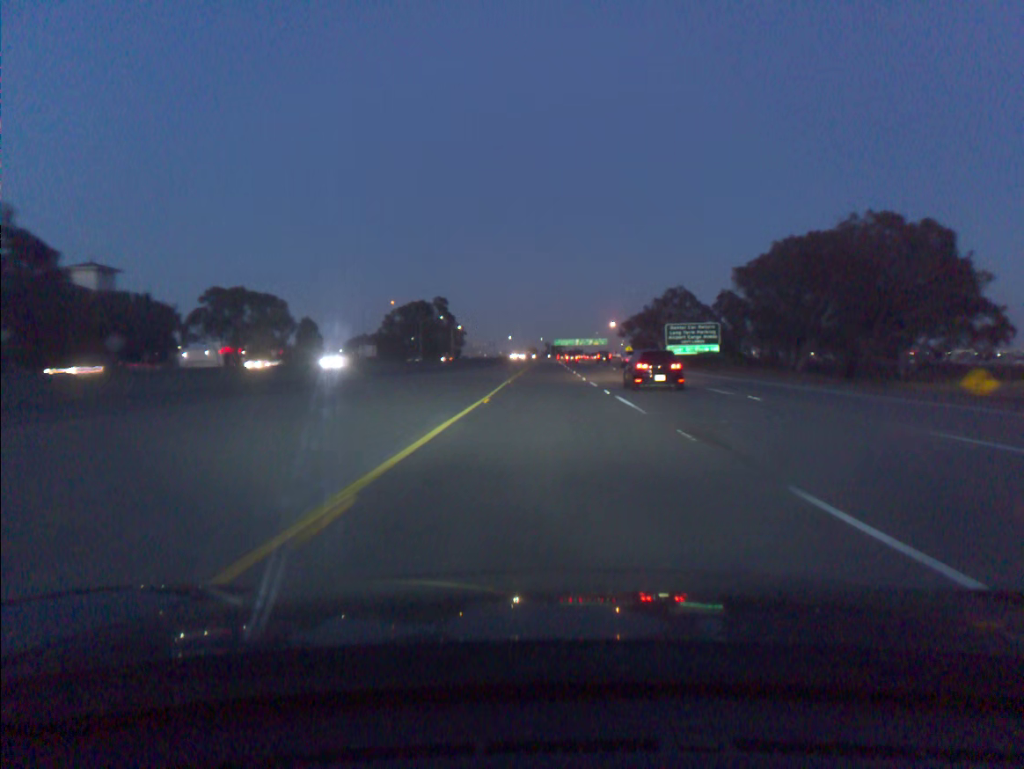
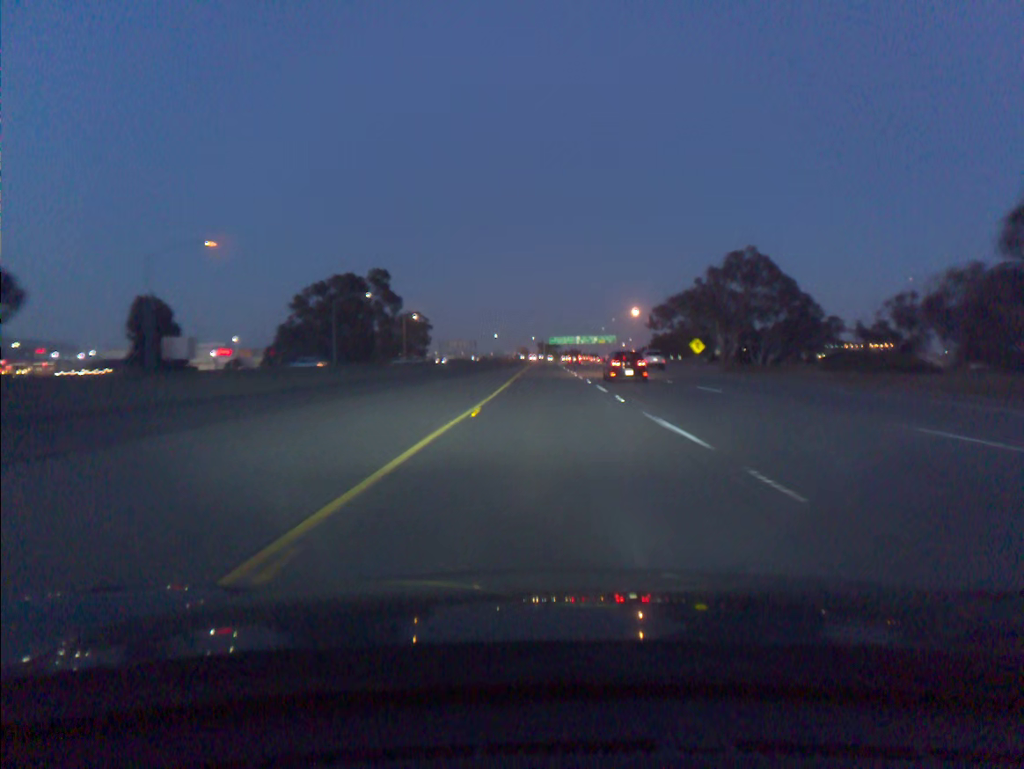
(+0.3, +76.8) m; +1°
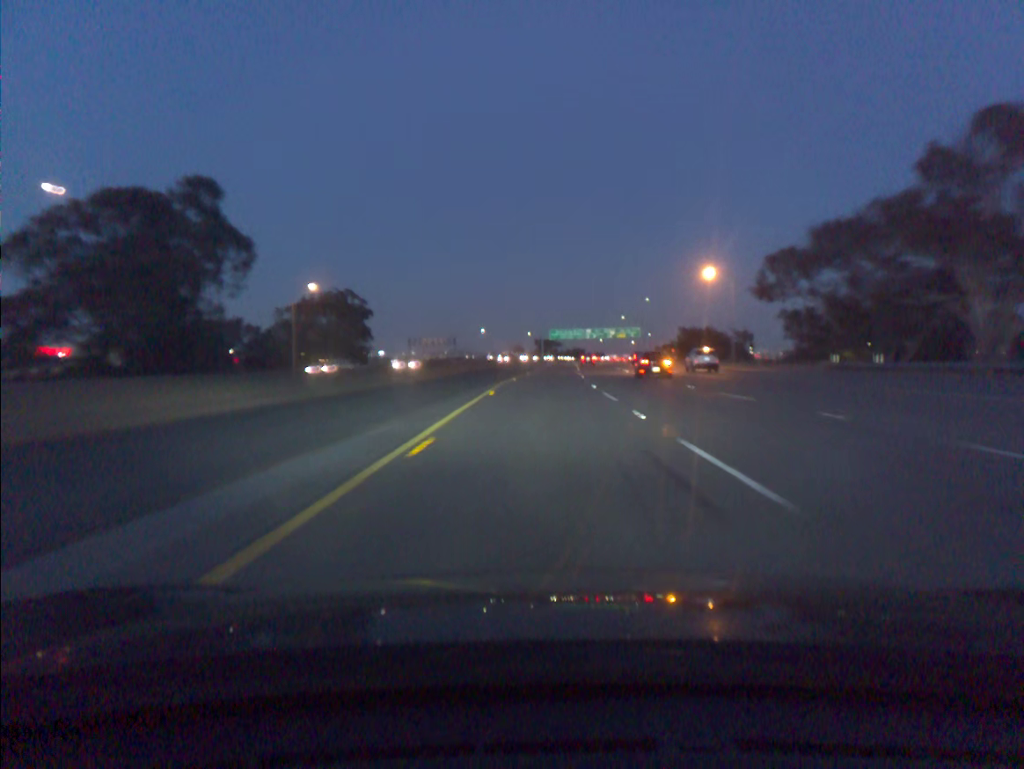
(+0.1, +78.8) m; 0°
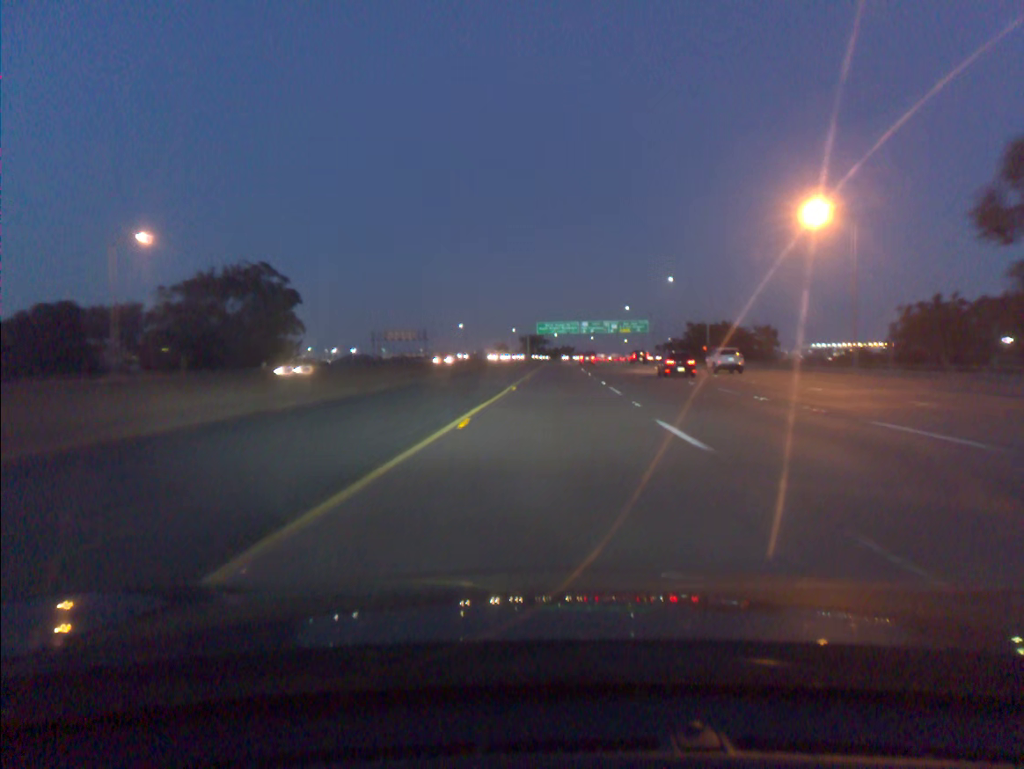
(+0.2, +40.0) m; +1°
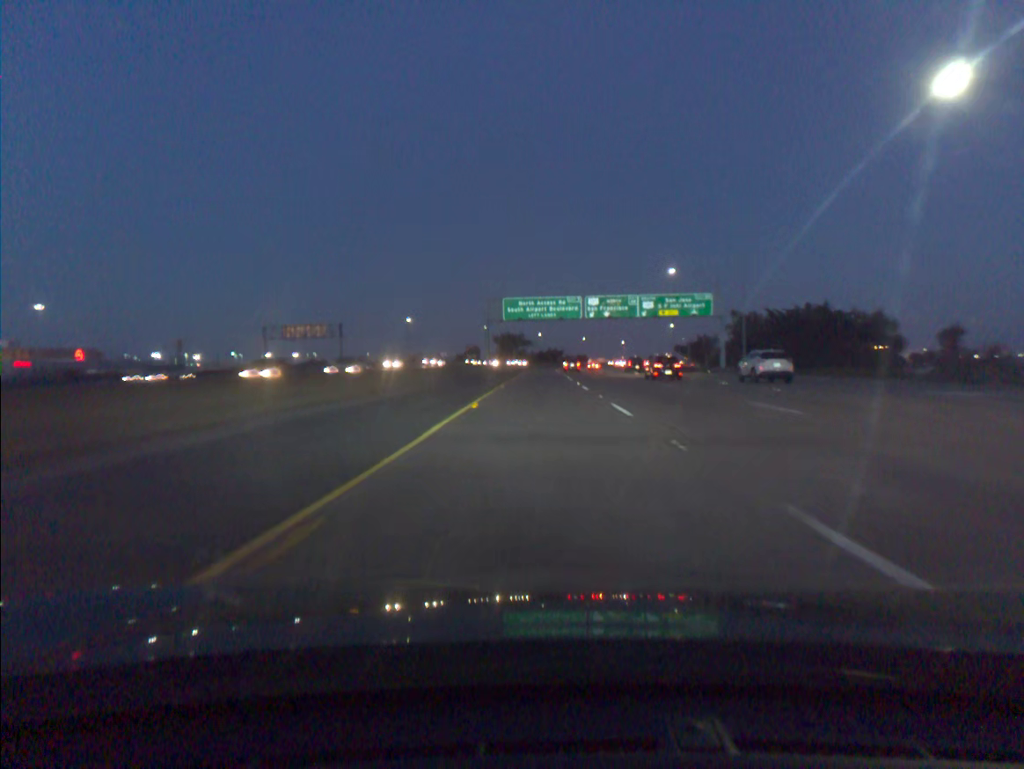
(+1.8, +80.9) m; +1°
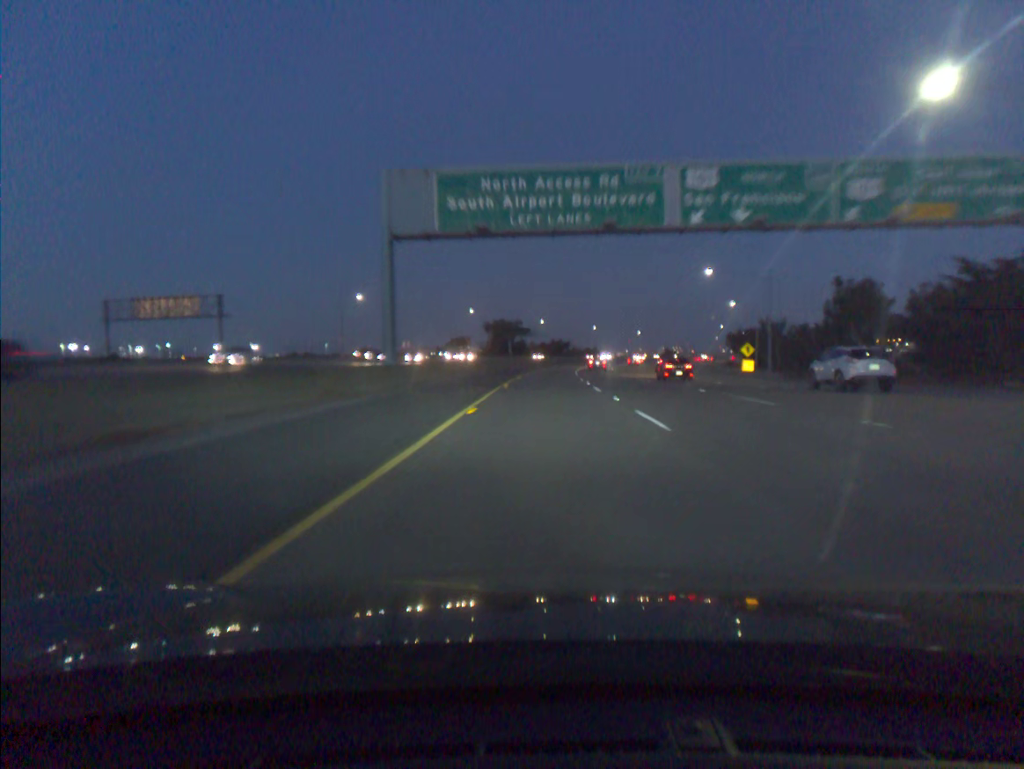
(-0.2, +61.0) m; 0°
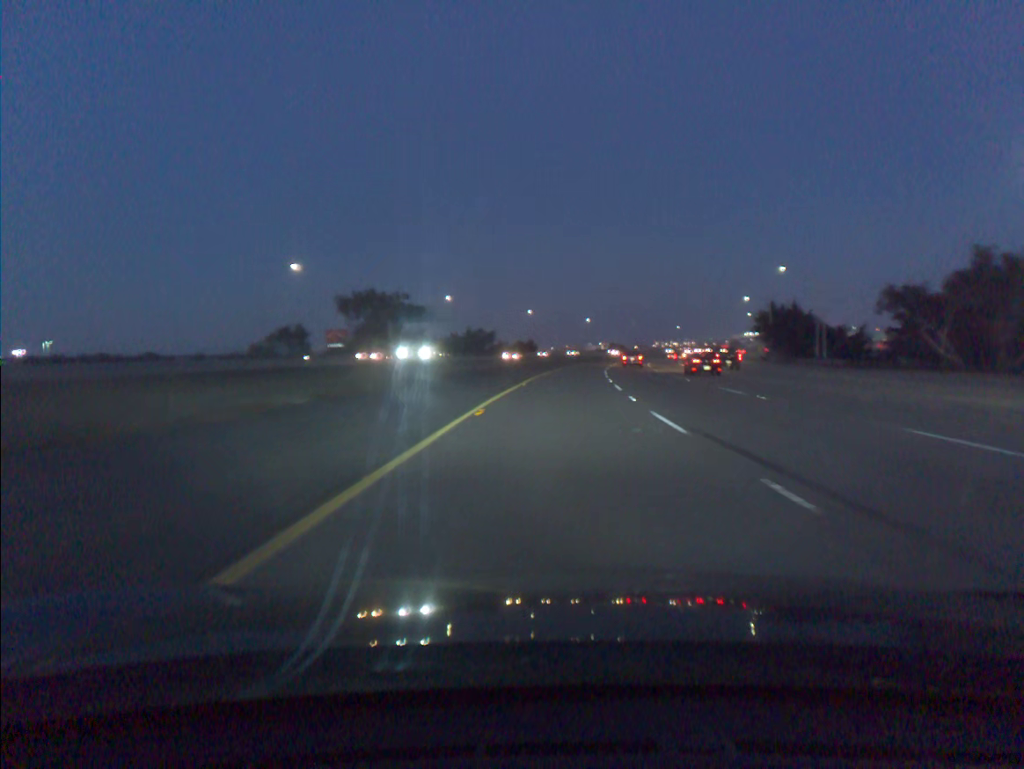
(+3.2, +102.2) m; +5°
